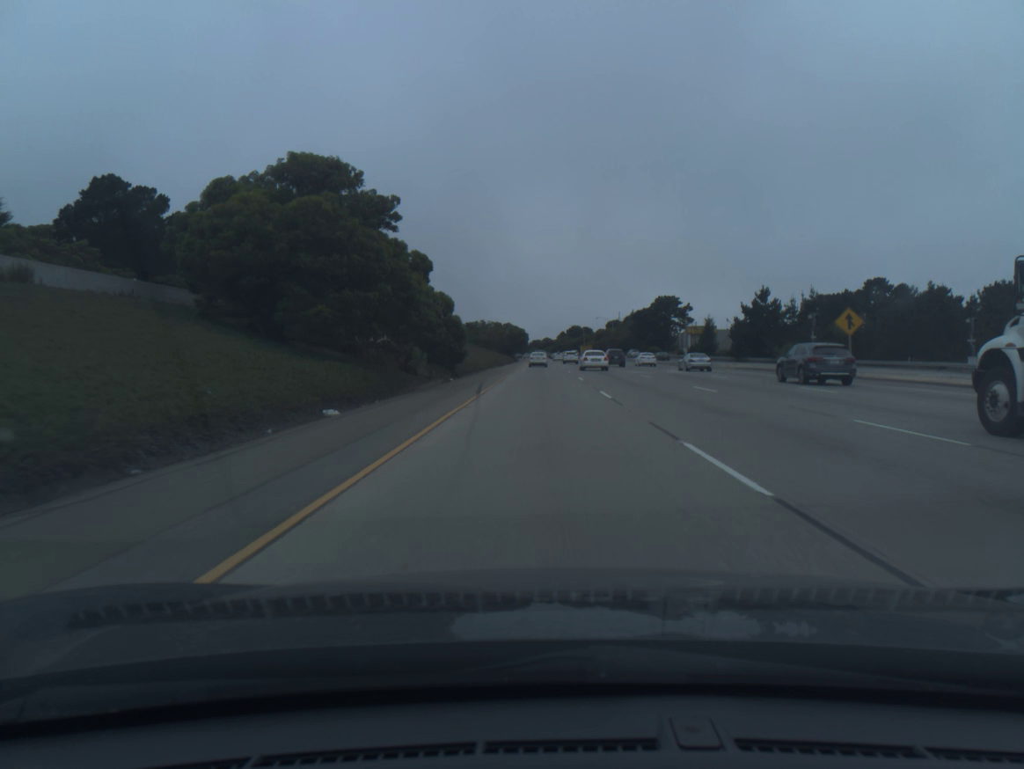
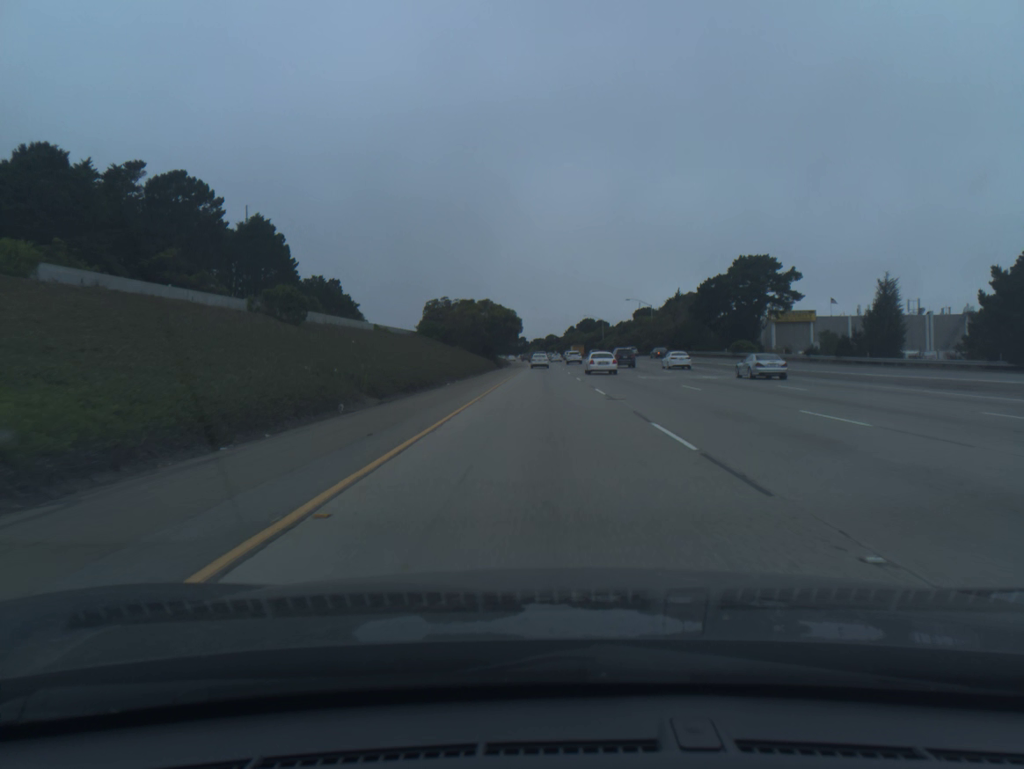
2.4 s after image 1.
(-0.1, +69.9) m; 0°
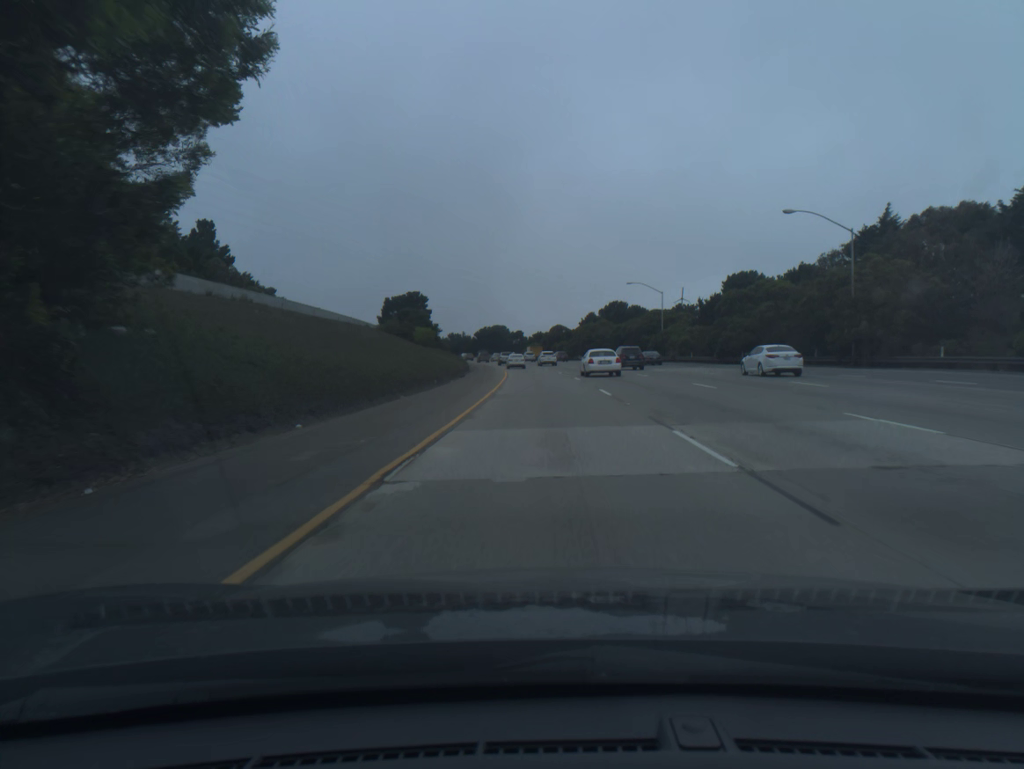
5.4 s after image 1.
(-0.2, +89.4) m; 0°
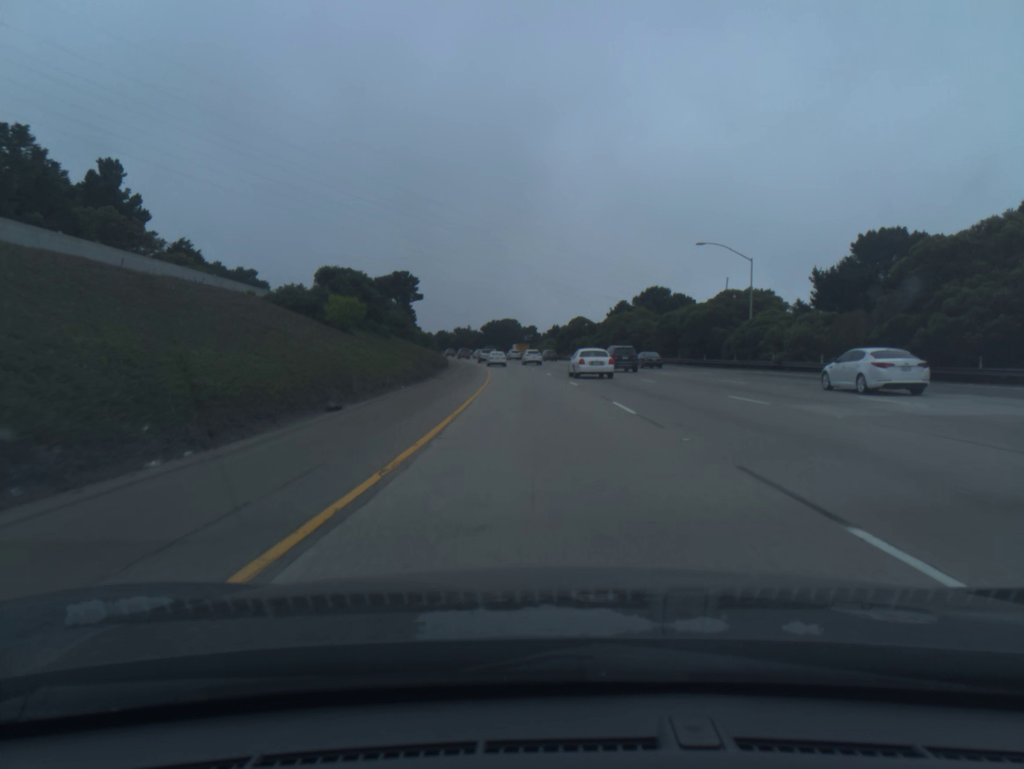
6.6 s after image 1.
(-0.2, +36.1) m; -1°
